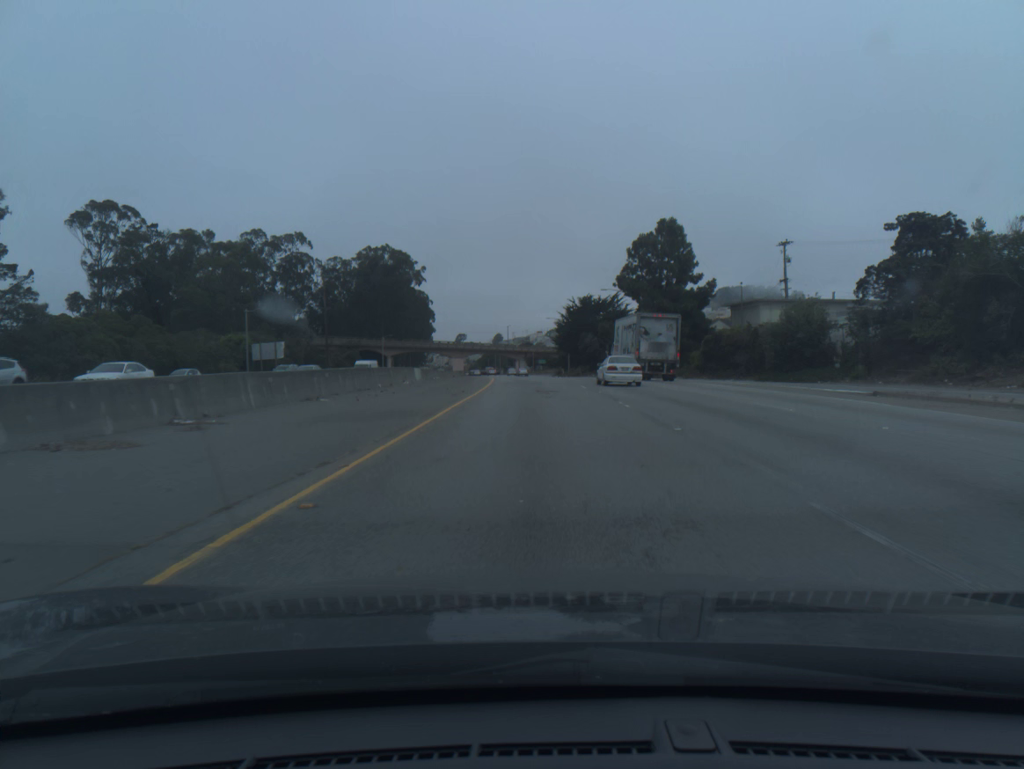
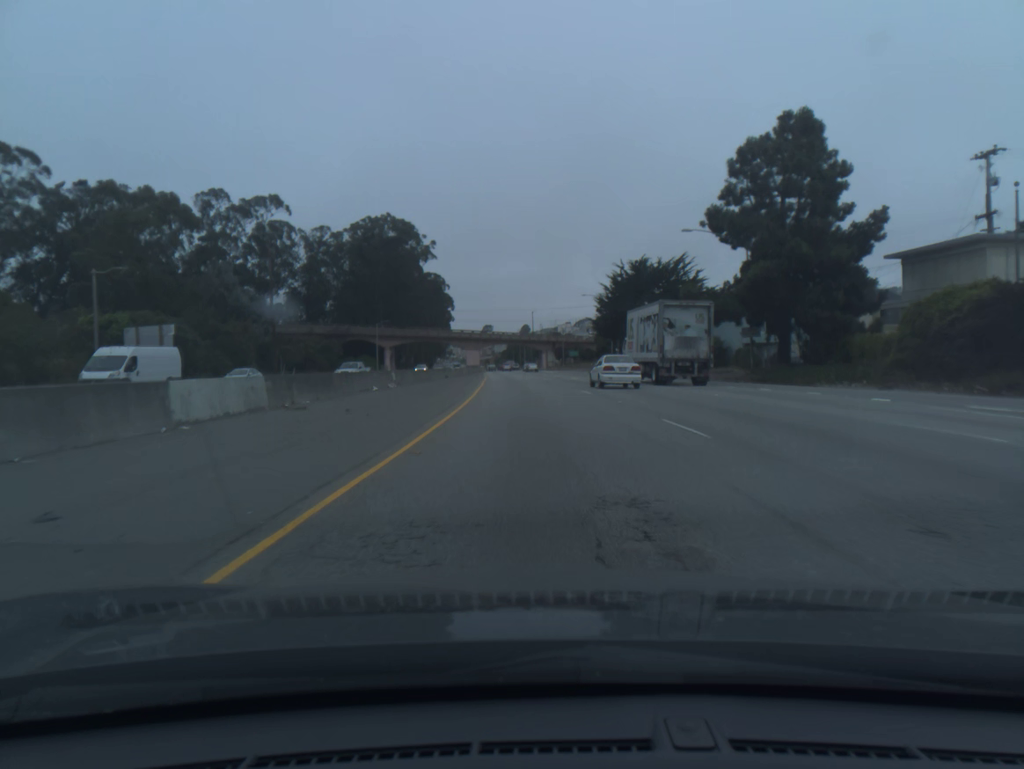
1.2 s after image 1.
(-0.7, +37.0) m; -2°
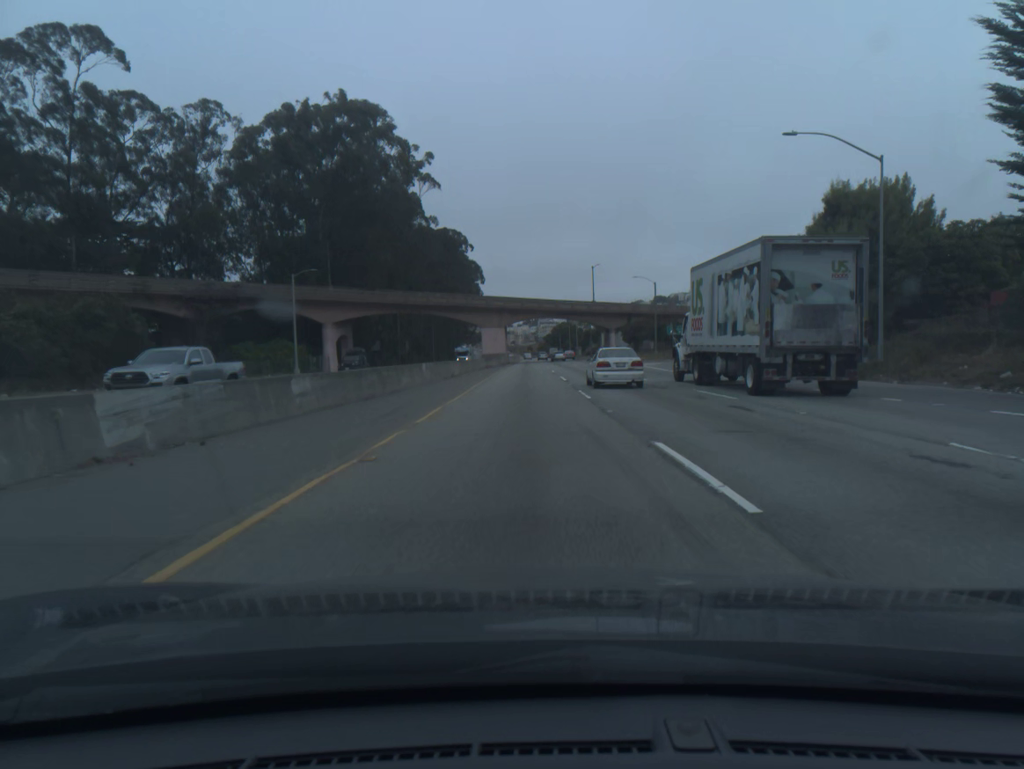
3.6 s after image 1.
(-2.8, +72.2) m; -3°
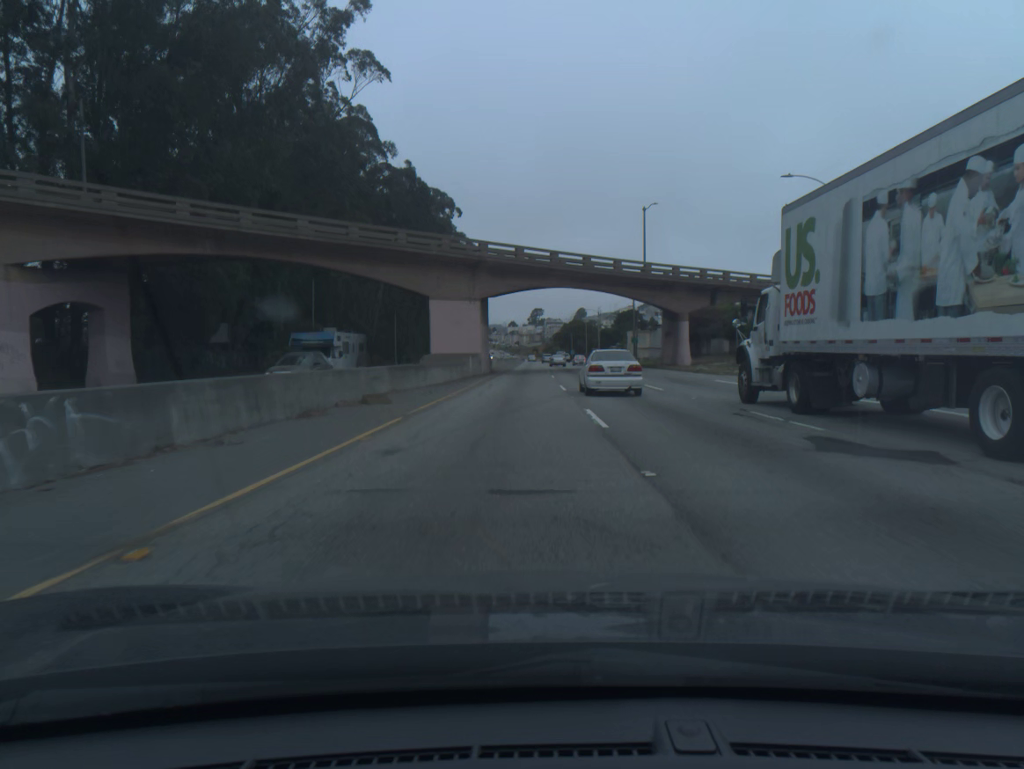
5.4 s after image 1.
(-0.2, +52.1) m; 0°
